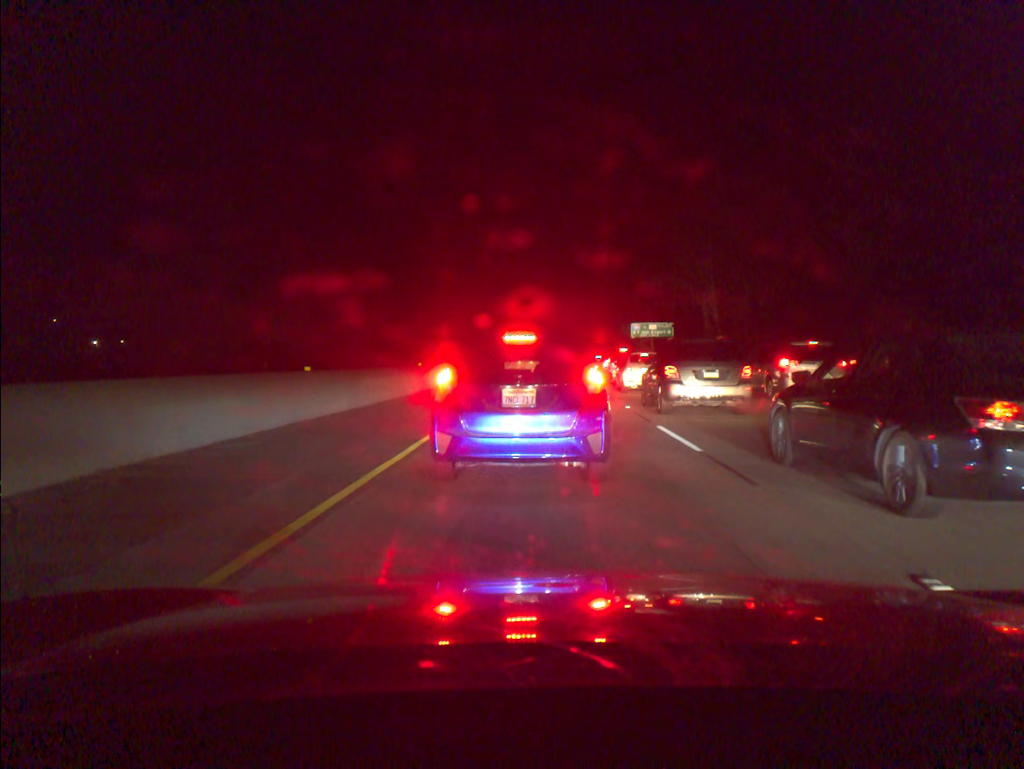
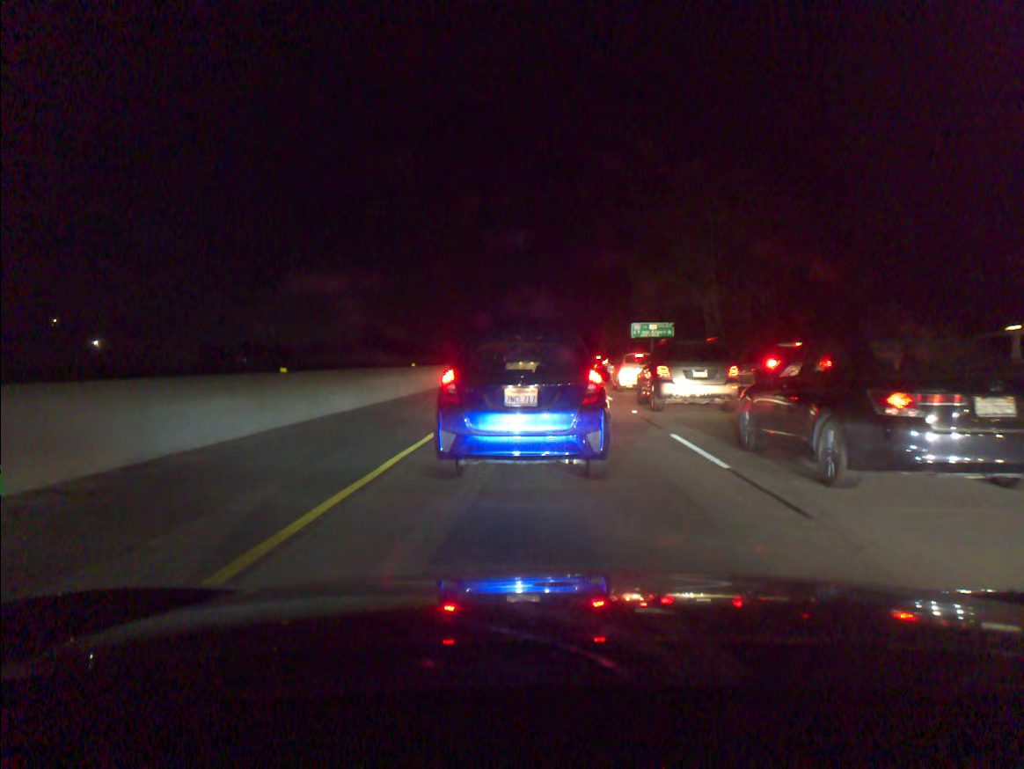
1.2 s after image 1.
(0.0, +1.5) m; 0°
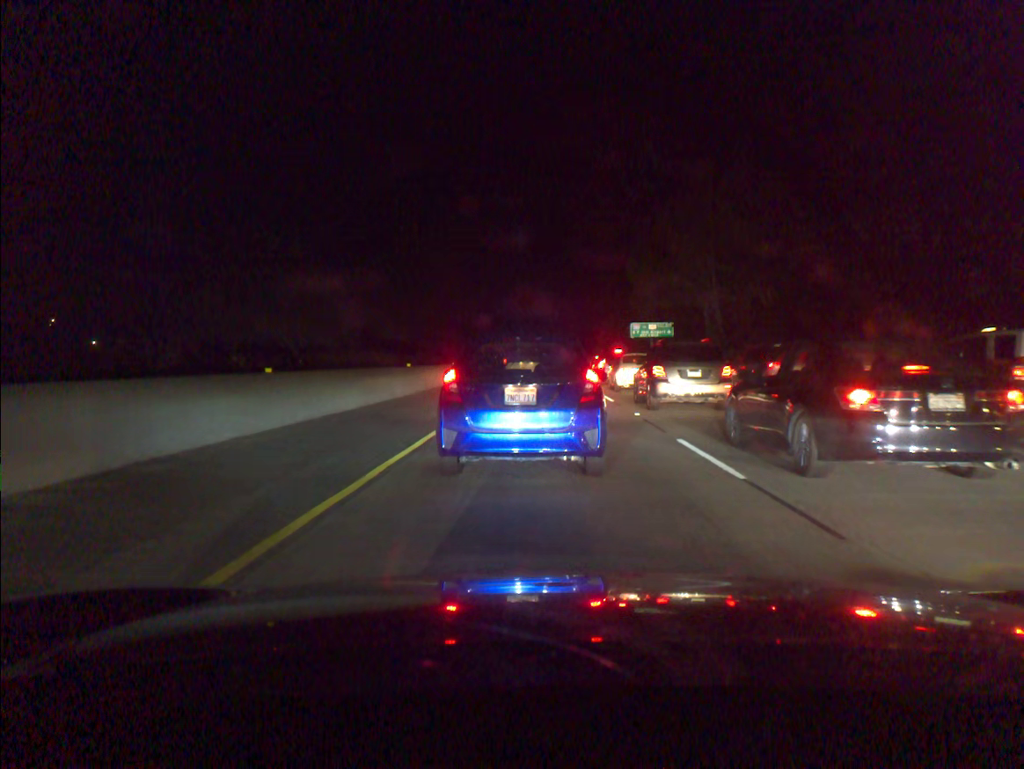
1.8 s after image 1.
(0.0, +0.7) m; 0°
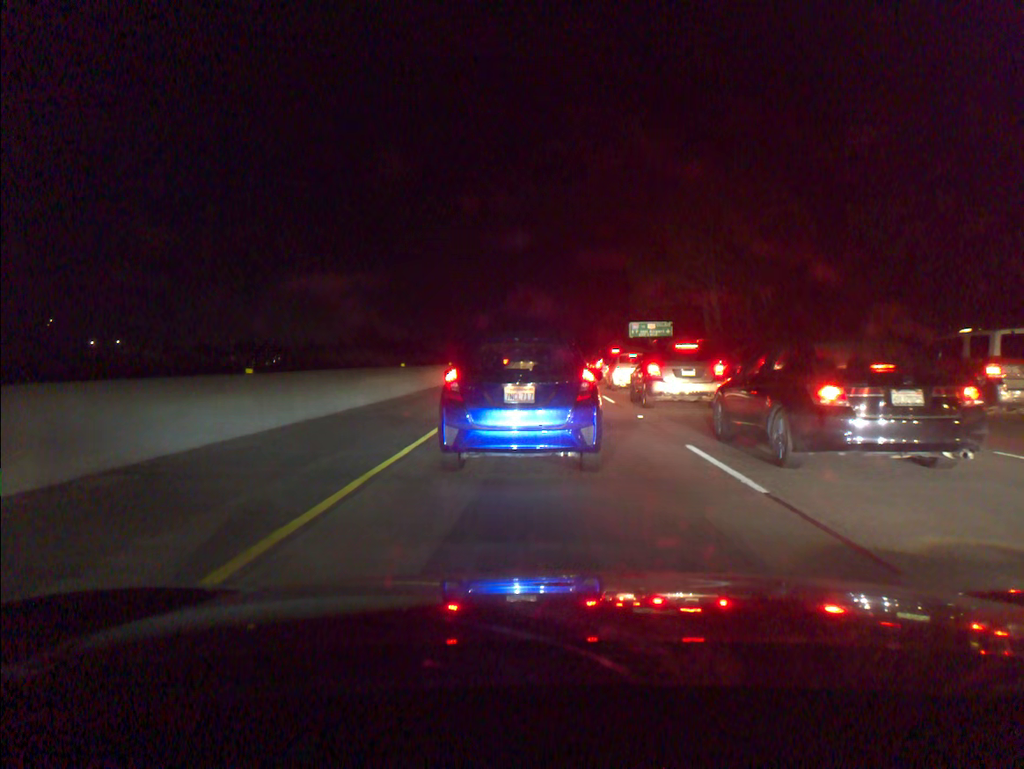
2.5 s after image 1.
(0.0, +0.9) m; 0°
